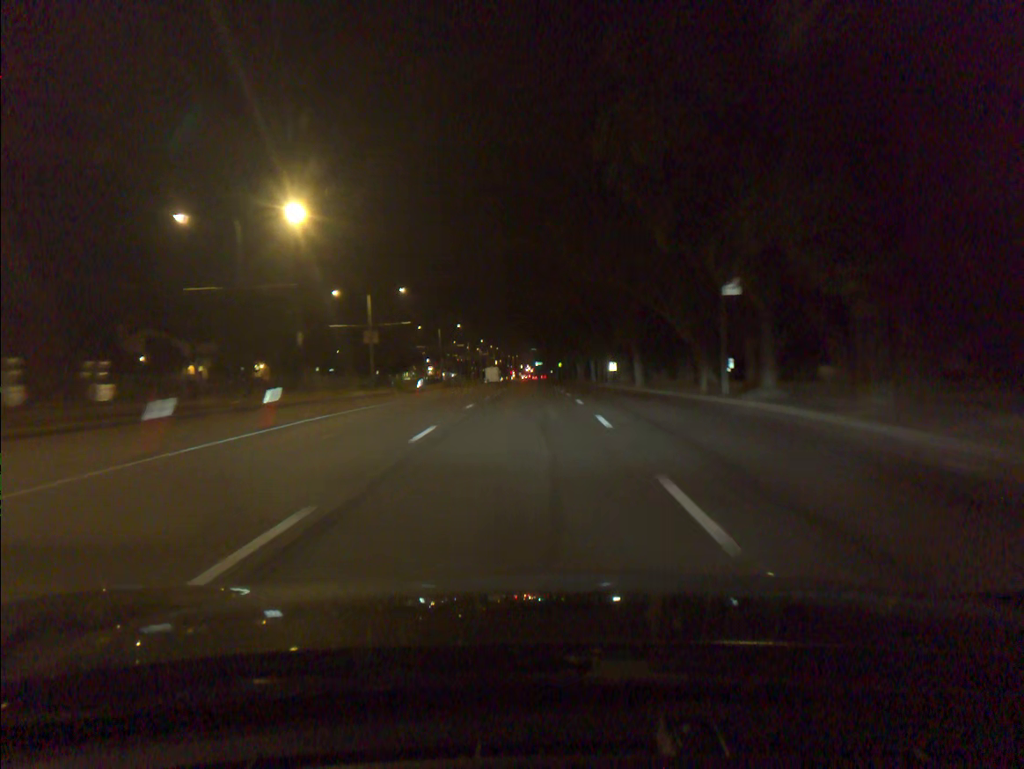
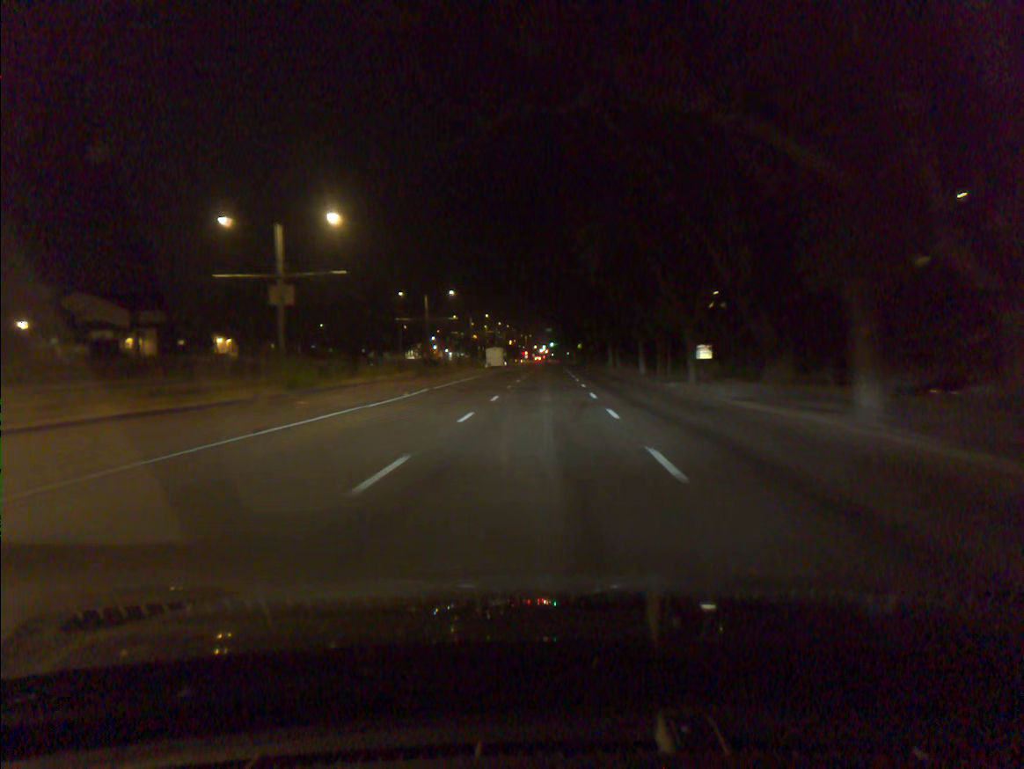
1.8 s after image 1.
(-0.3, +28.9) m; -1°
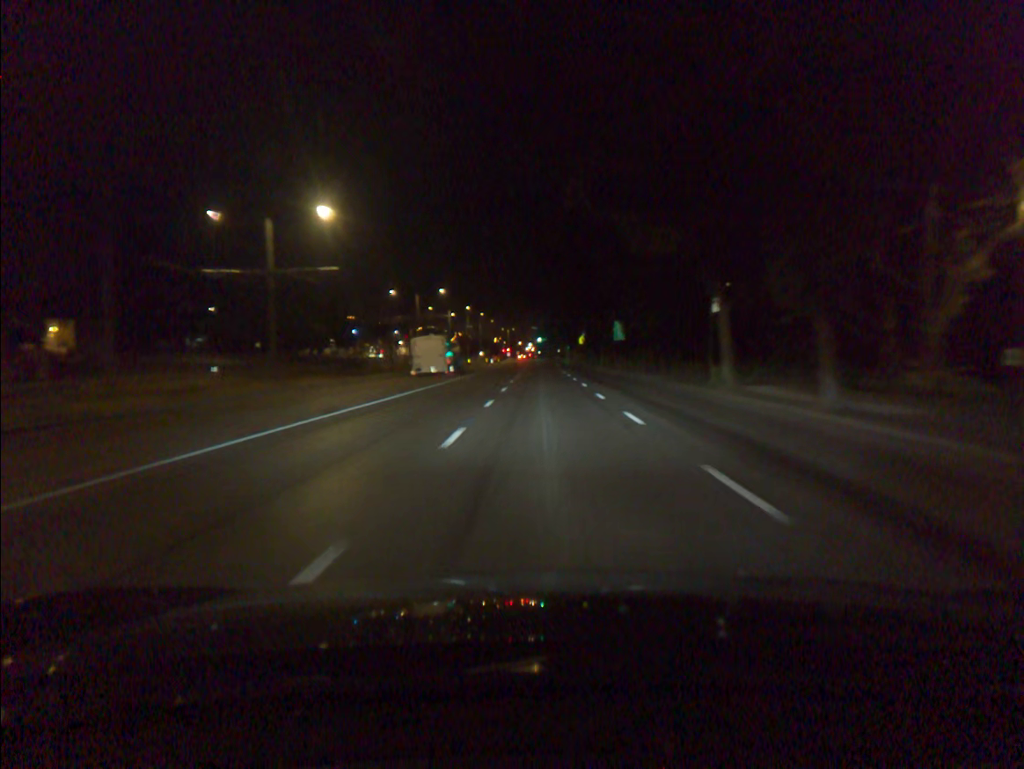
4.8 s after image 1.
(0.0, +51.0) m; +1°
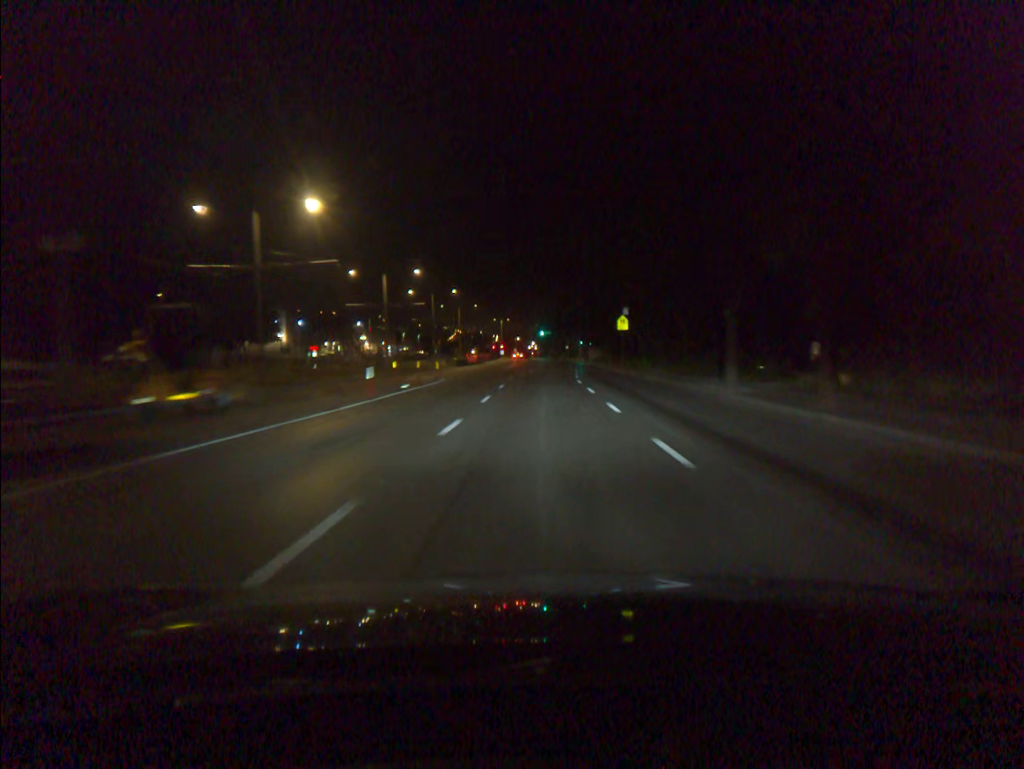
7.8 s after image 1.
(-0.1, +54.0) m; 0°
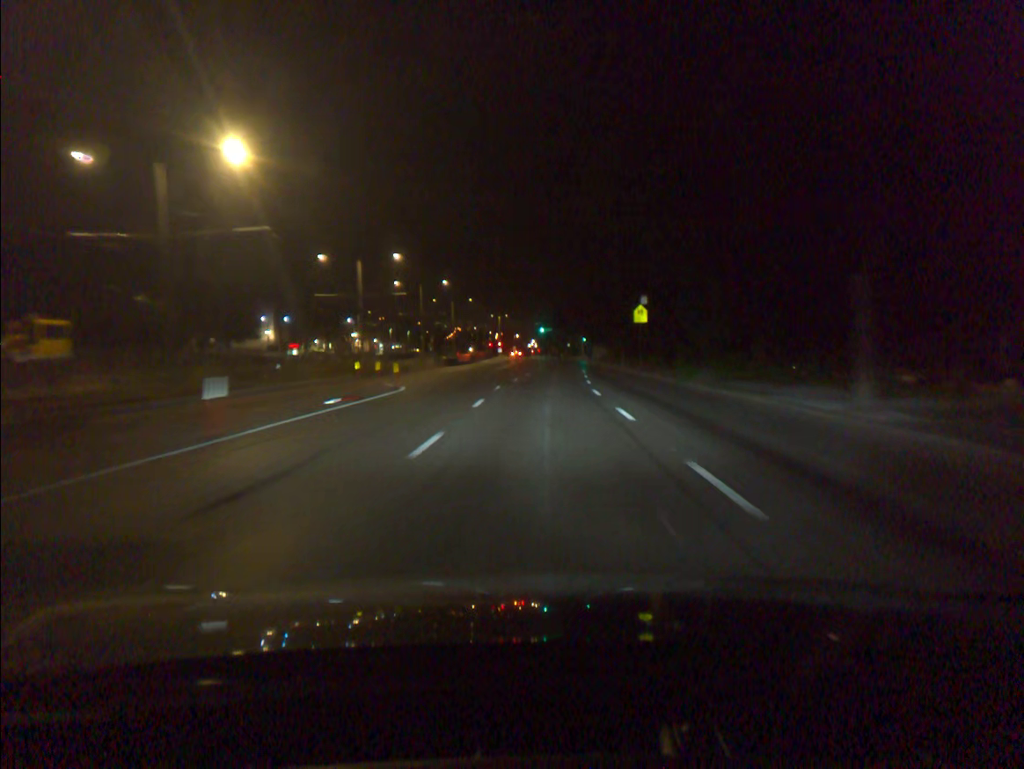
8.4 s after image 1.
(0.0, +10.5) m; 0°
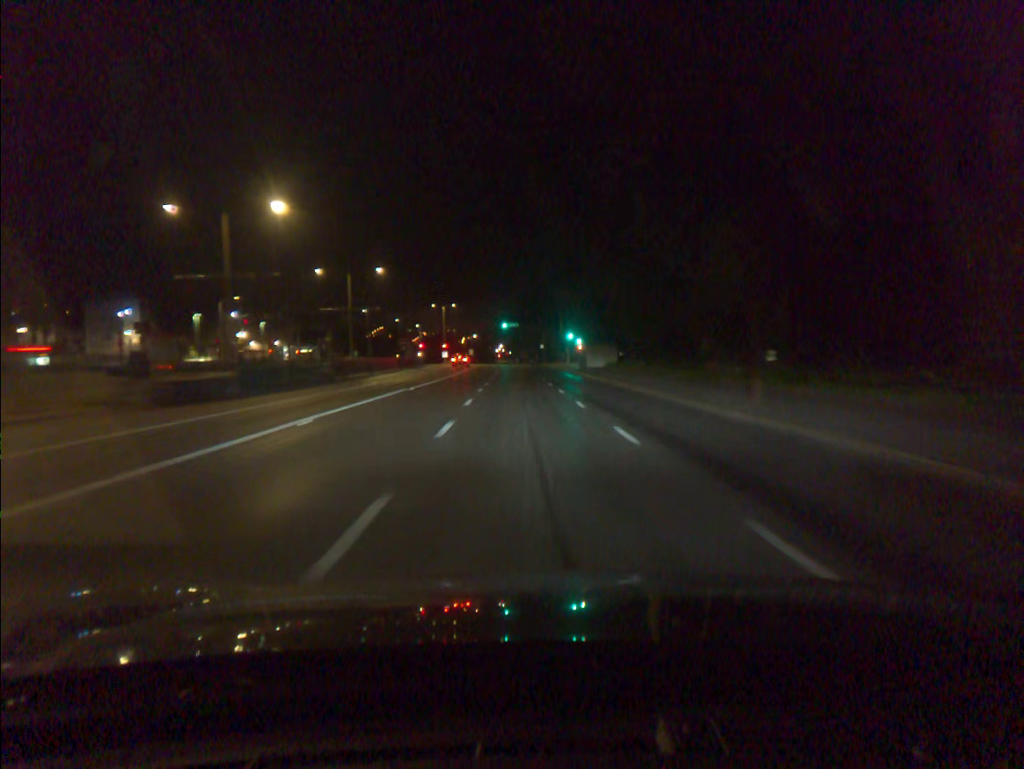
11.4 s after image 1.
(+1.1, +52.4) m; +2°
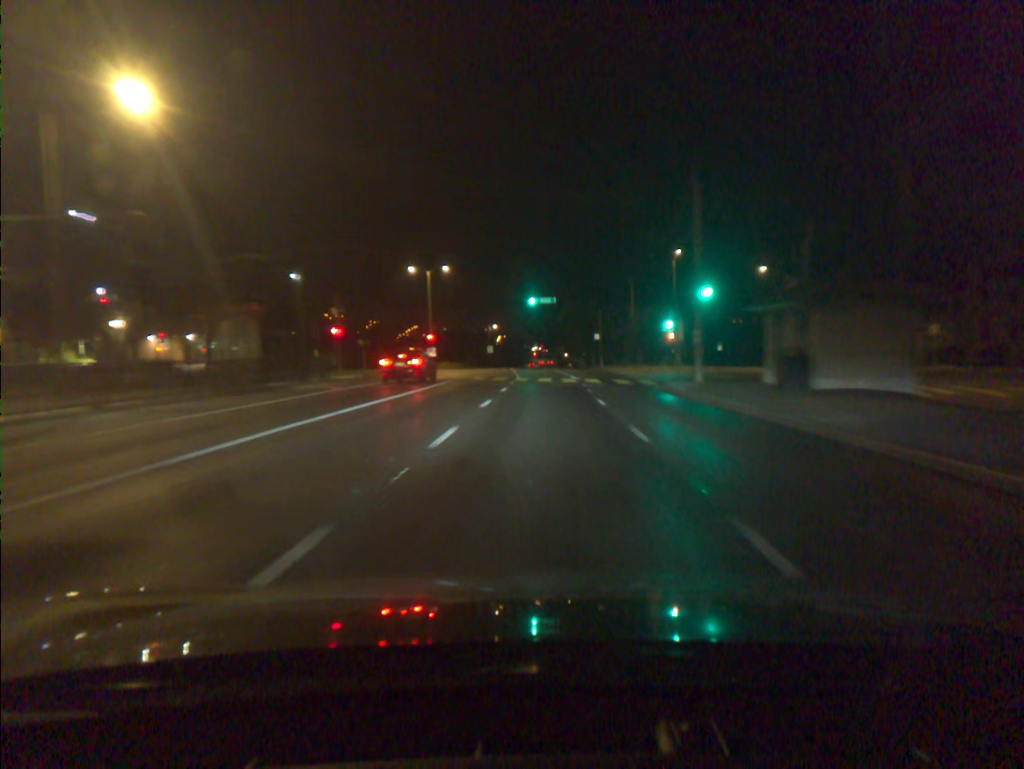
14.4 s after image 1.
(-1.7, +52.5) m; -3°
